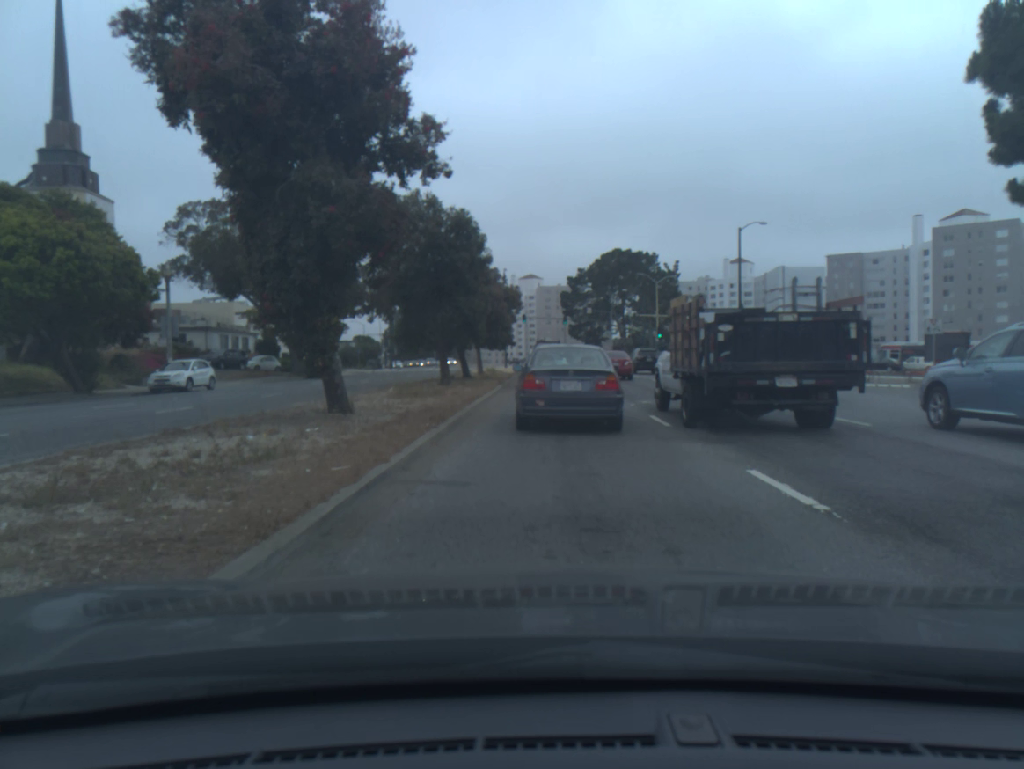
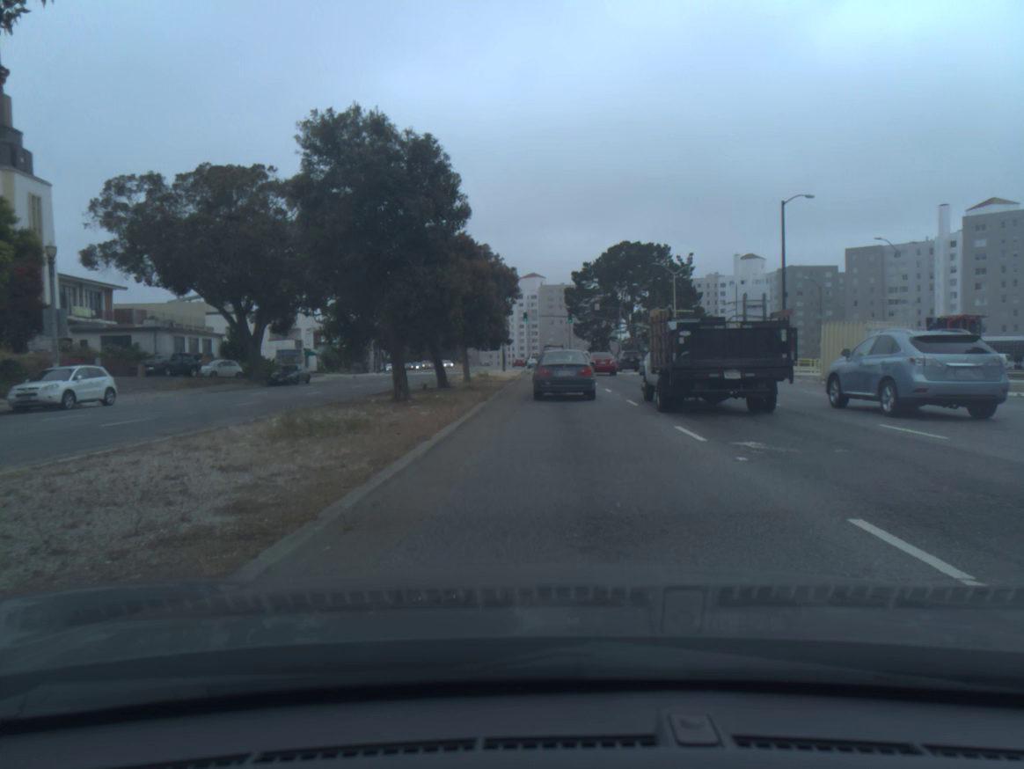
(-0.1, +9.8) m; -1°
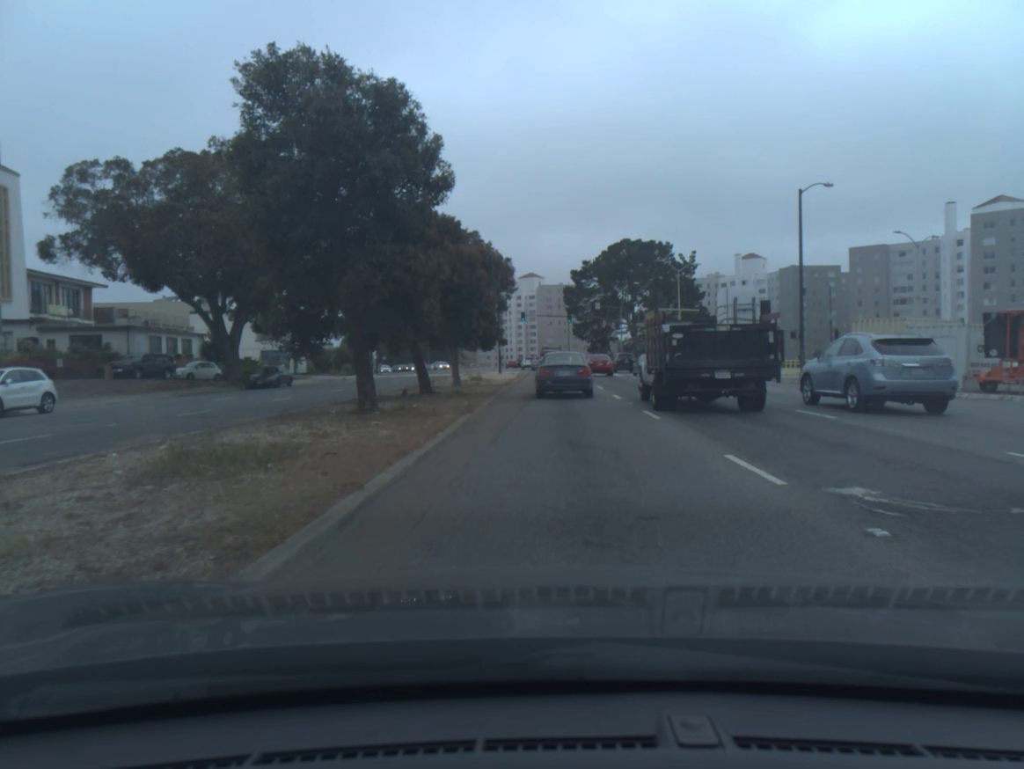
(0.0, +3.7) m; 0°
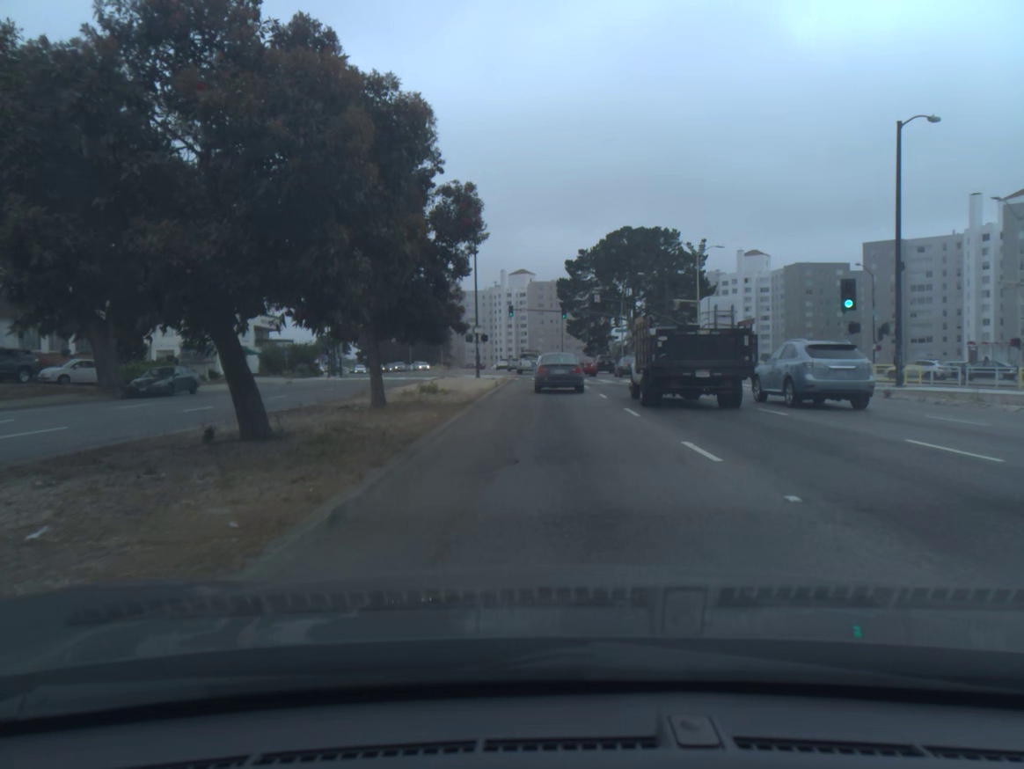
(+0.1, +13.5) m; +1°
